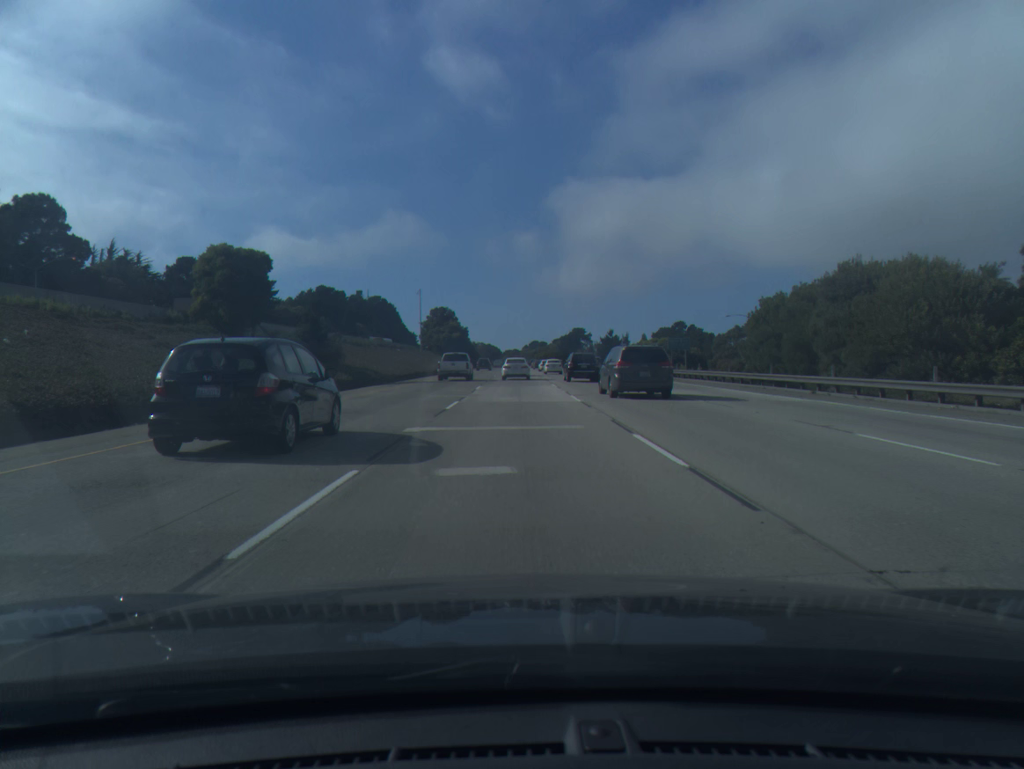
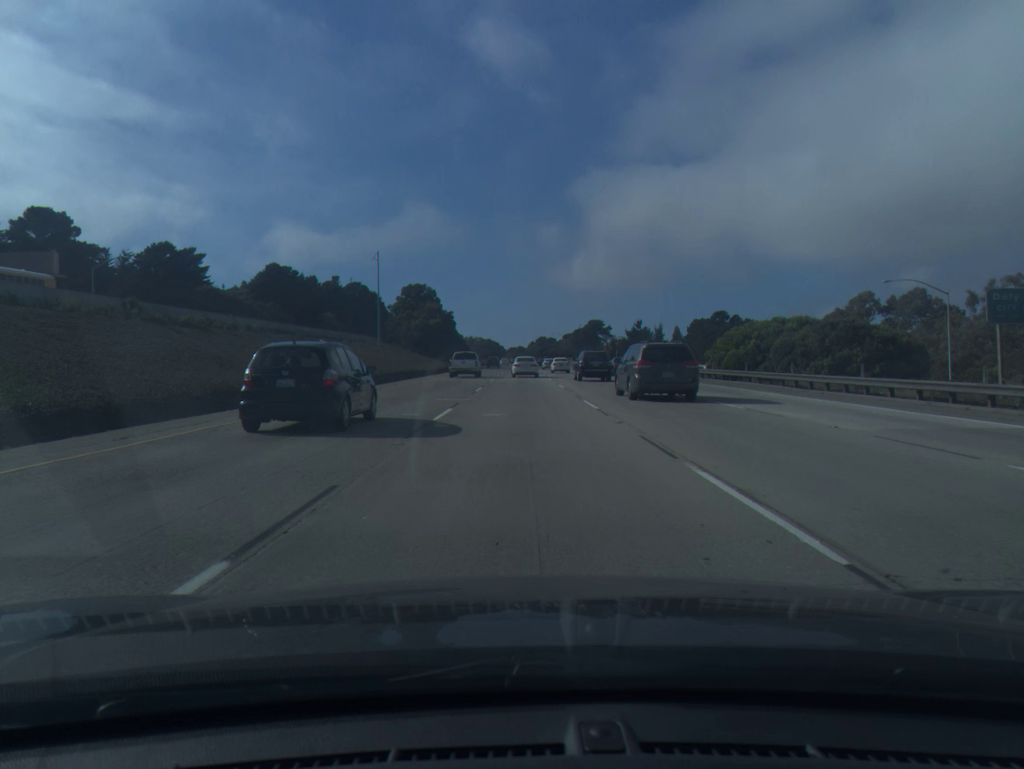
(-0.3, +47.6) m; 0°
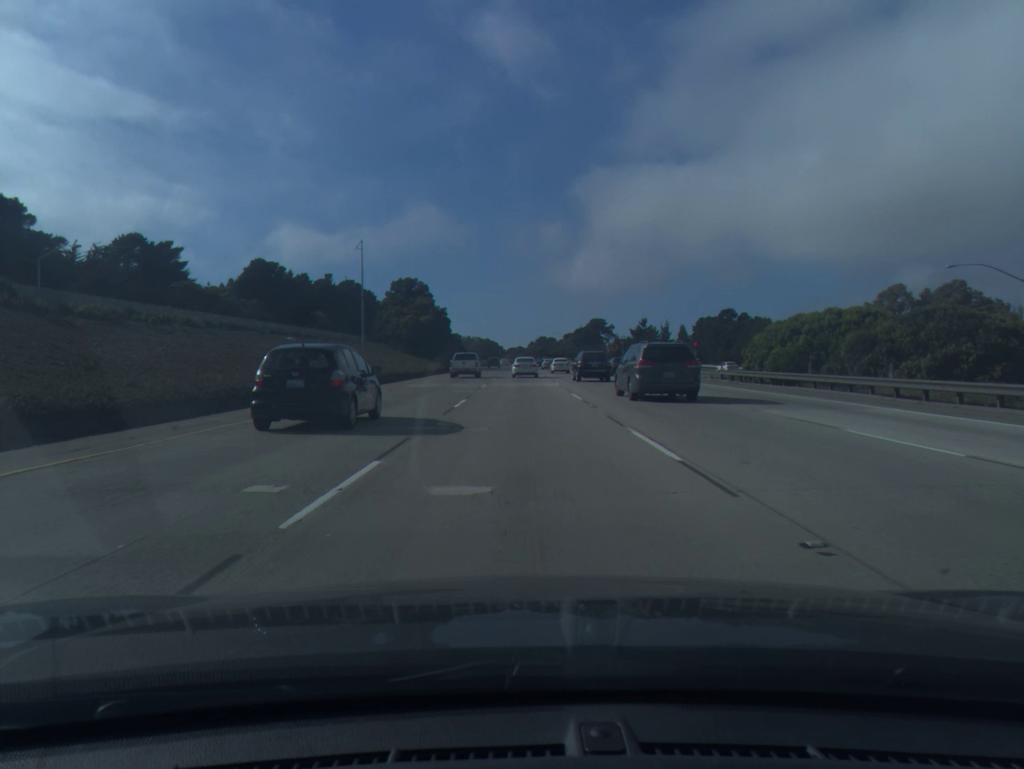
(0.0, +10.0) m; 0°
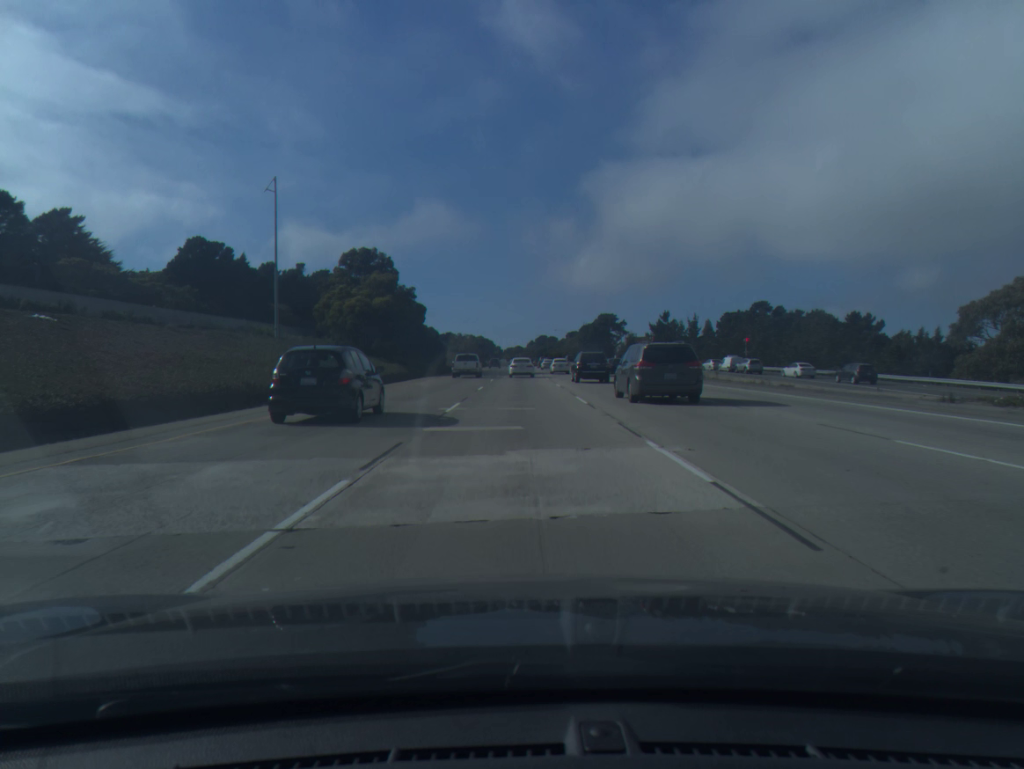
(0.0, +30.8) m; 0°
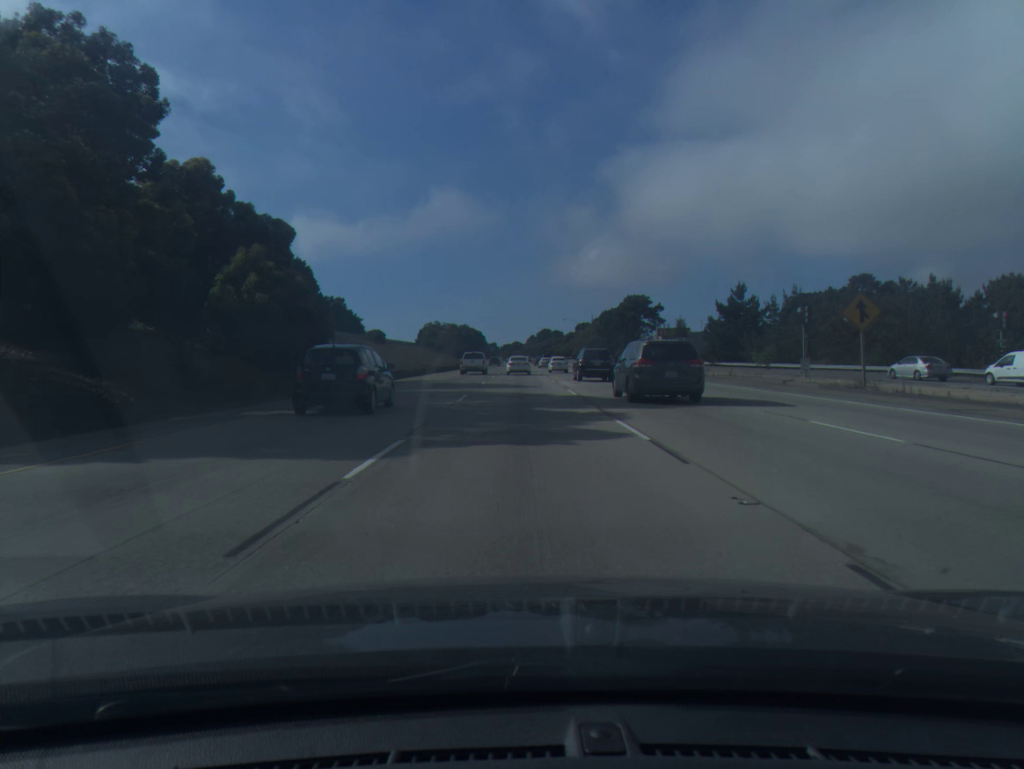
(0.0, +54.8) m; 0°
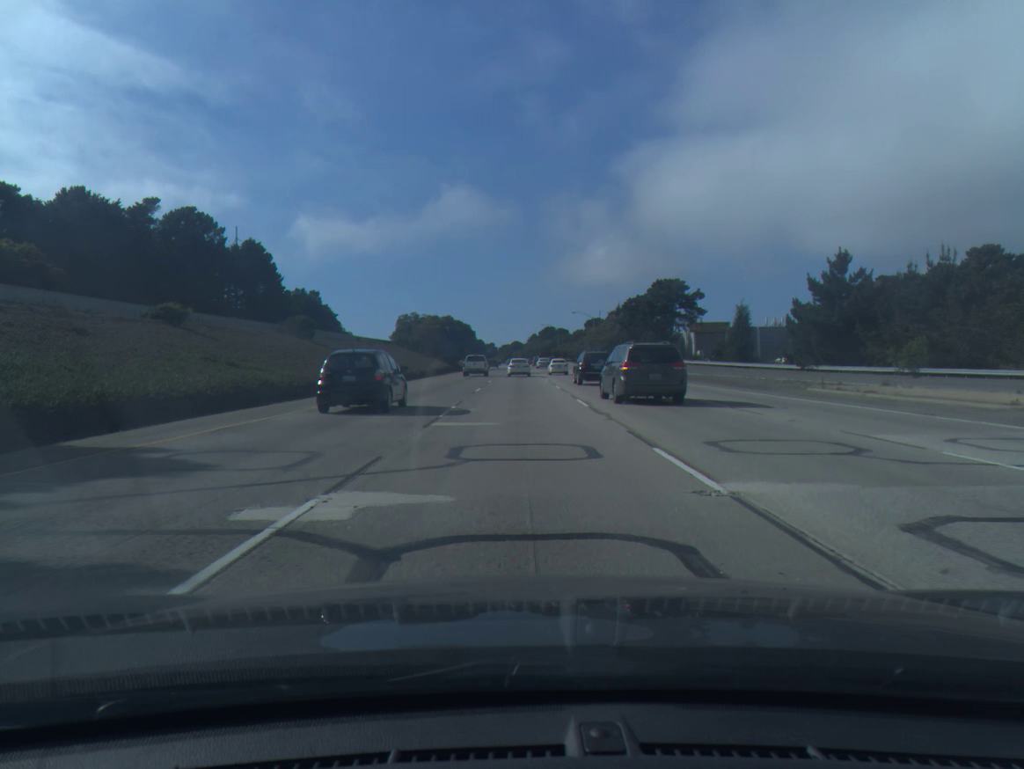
(0.0, +33.8) m; 0°
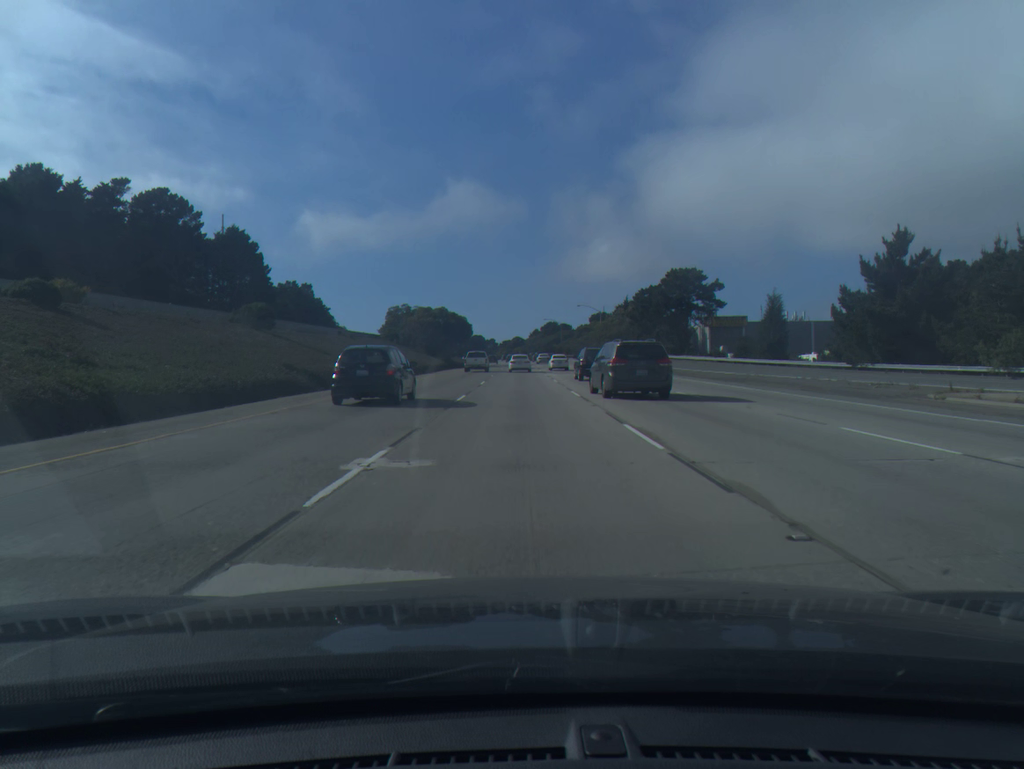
(0.0, +11.2) m; 0°
